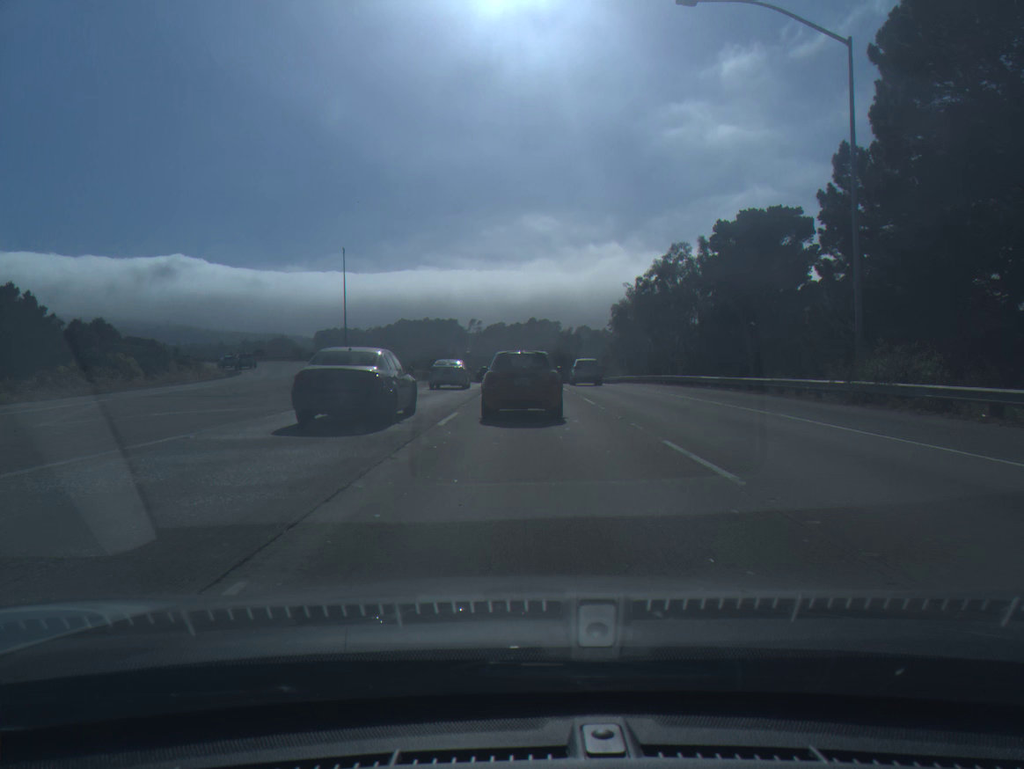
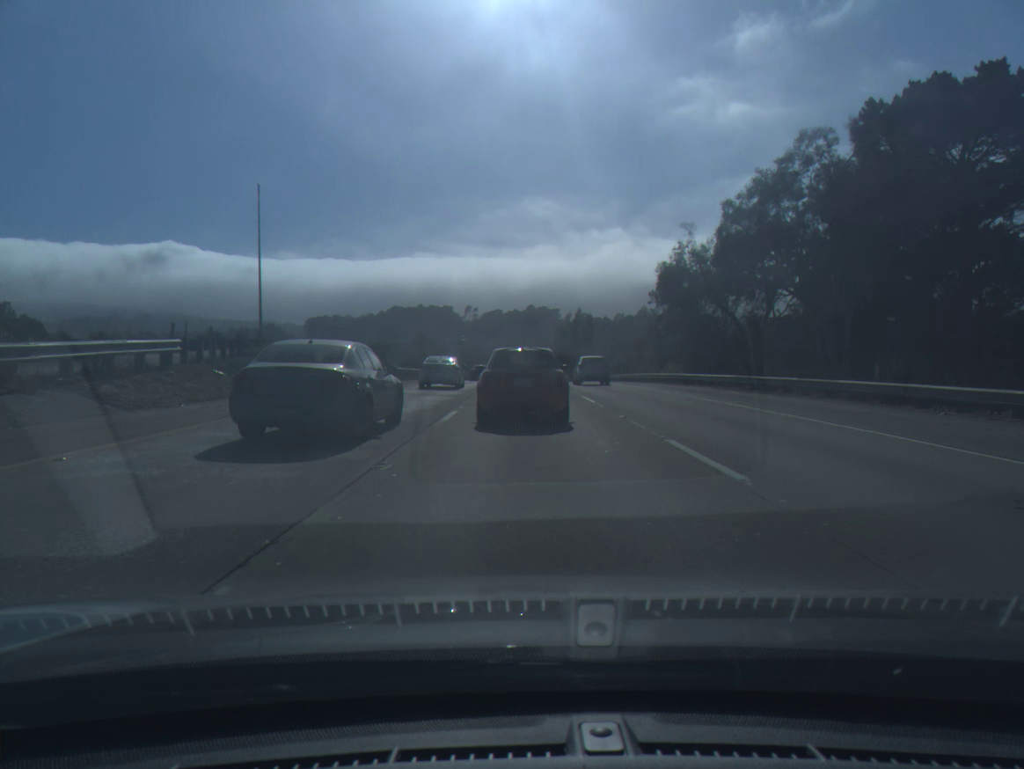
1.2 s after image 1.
(+0.1, +29.4) m; 0°
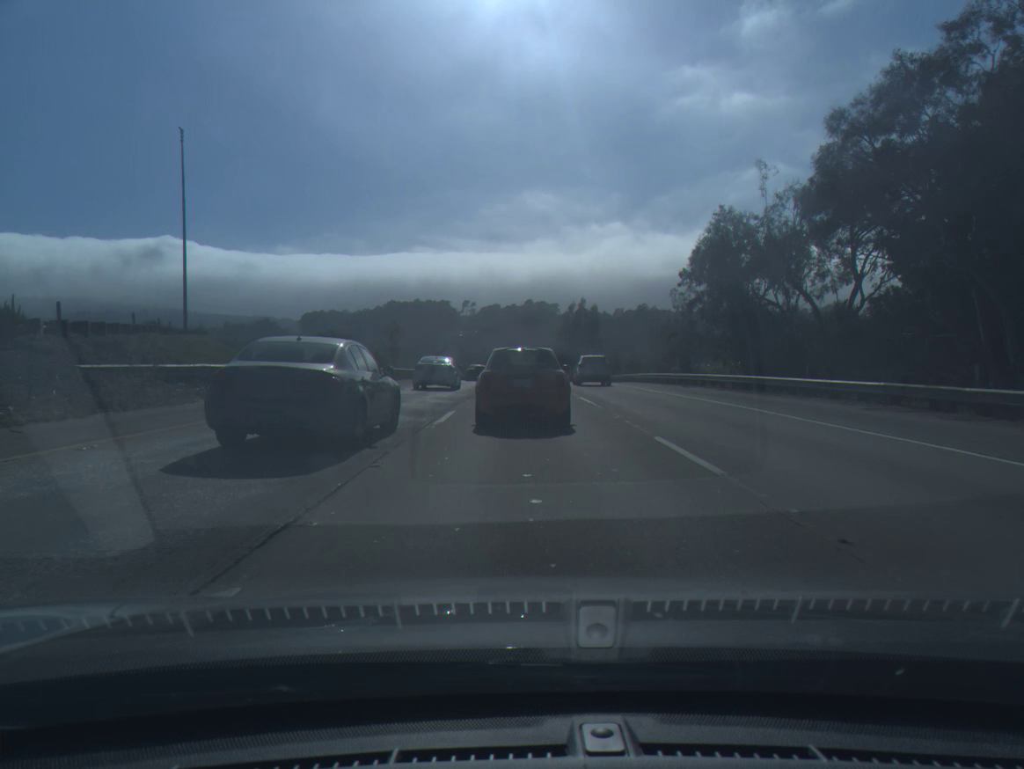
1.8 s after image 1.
(0.0, +14.3) m; 0°
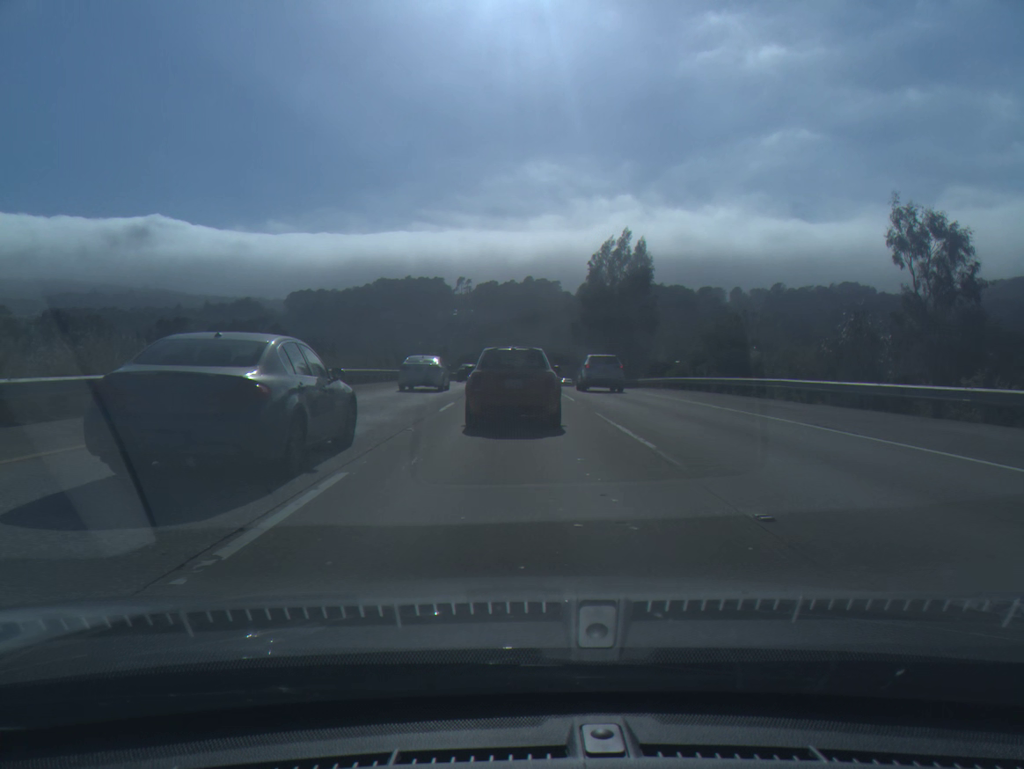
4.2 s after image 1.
(+0.1, +54.1) m; 0°
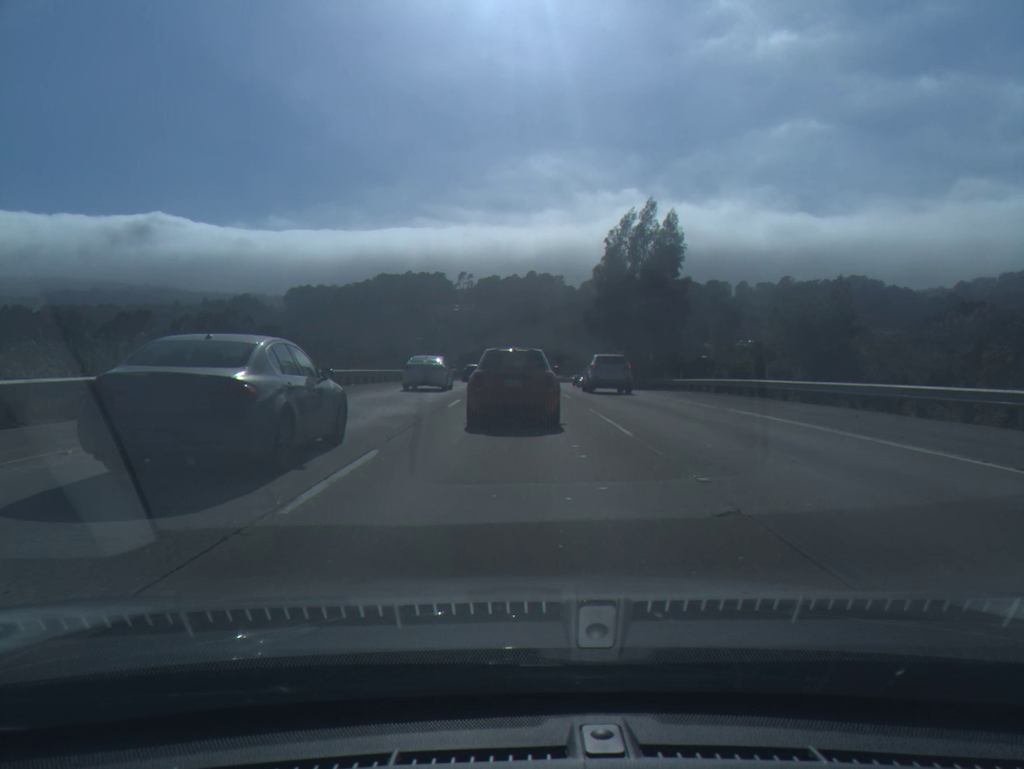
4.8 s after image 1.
(0.0, +12.6) m; 0°
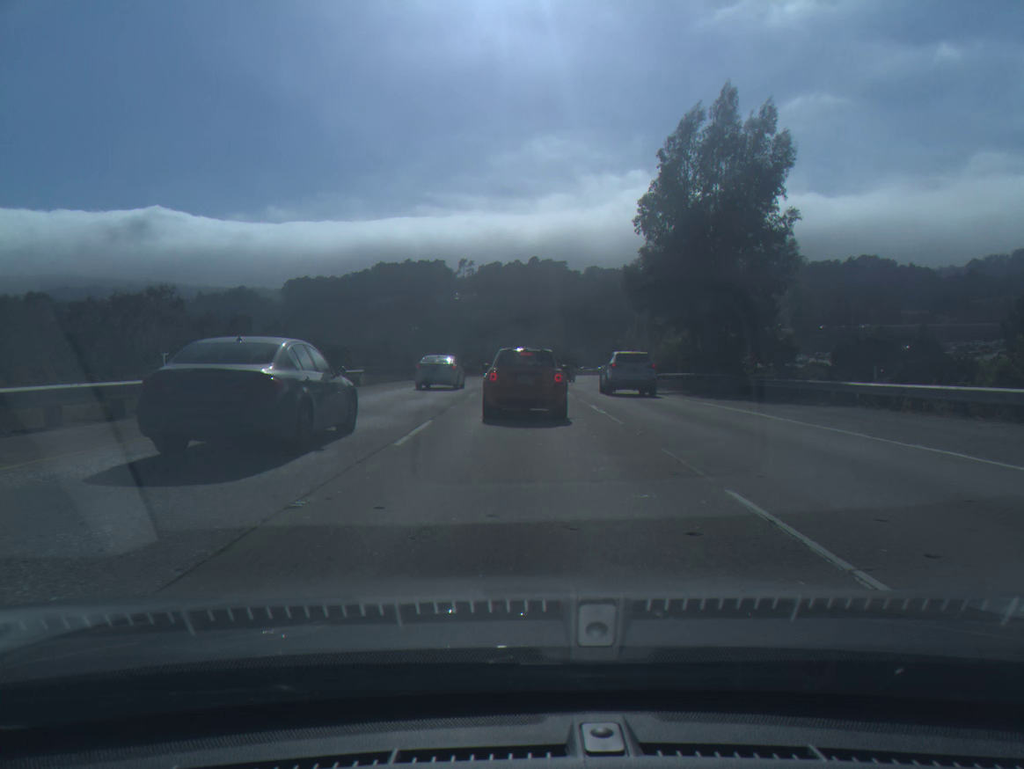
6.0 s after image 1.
(-0.1, +24.2) m; 0°
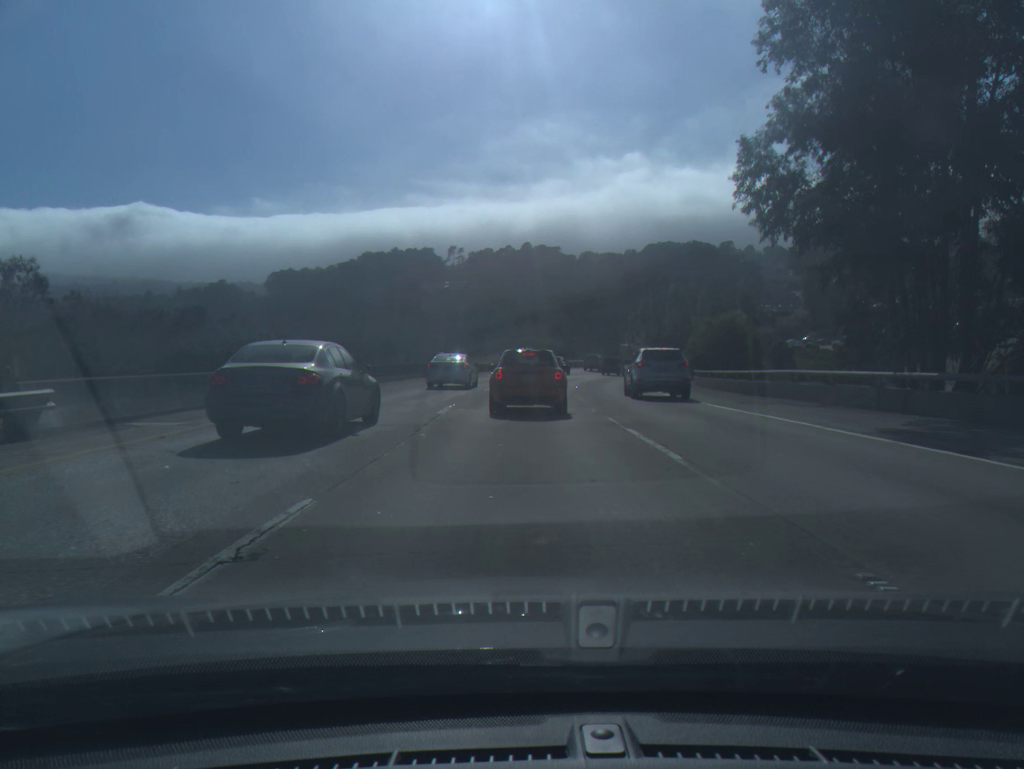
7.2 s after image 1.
(0.0, +23.2) m; 0°
